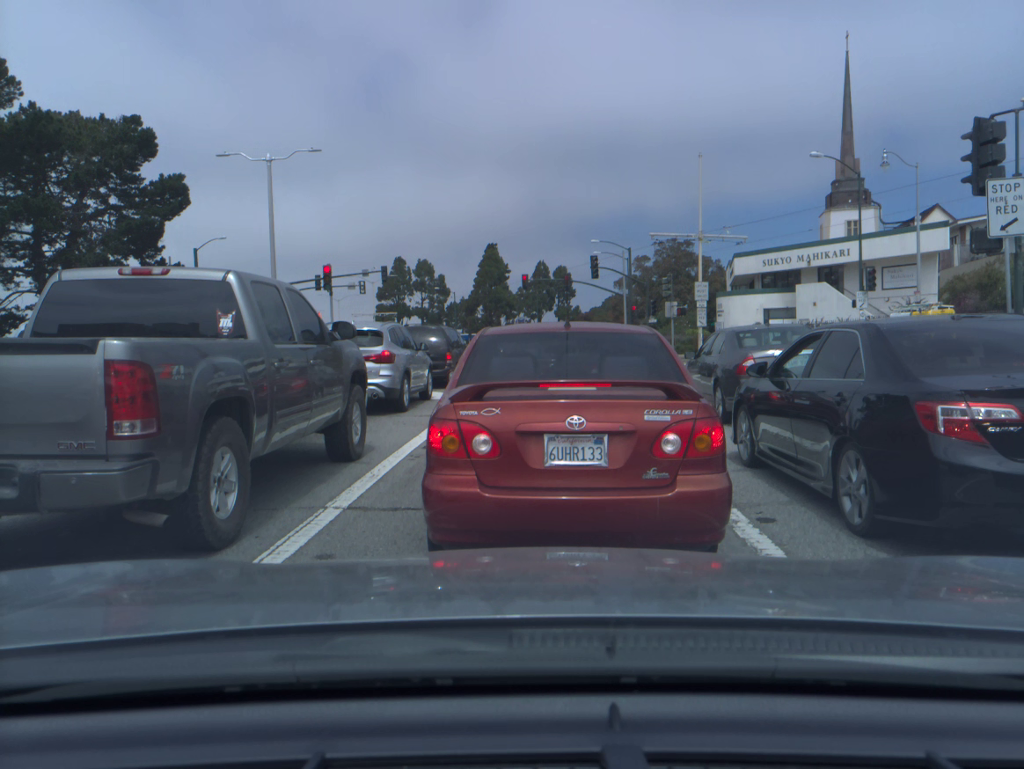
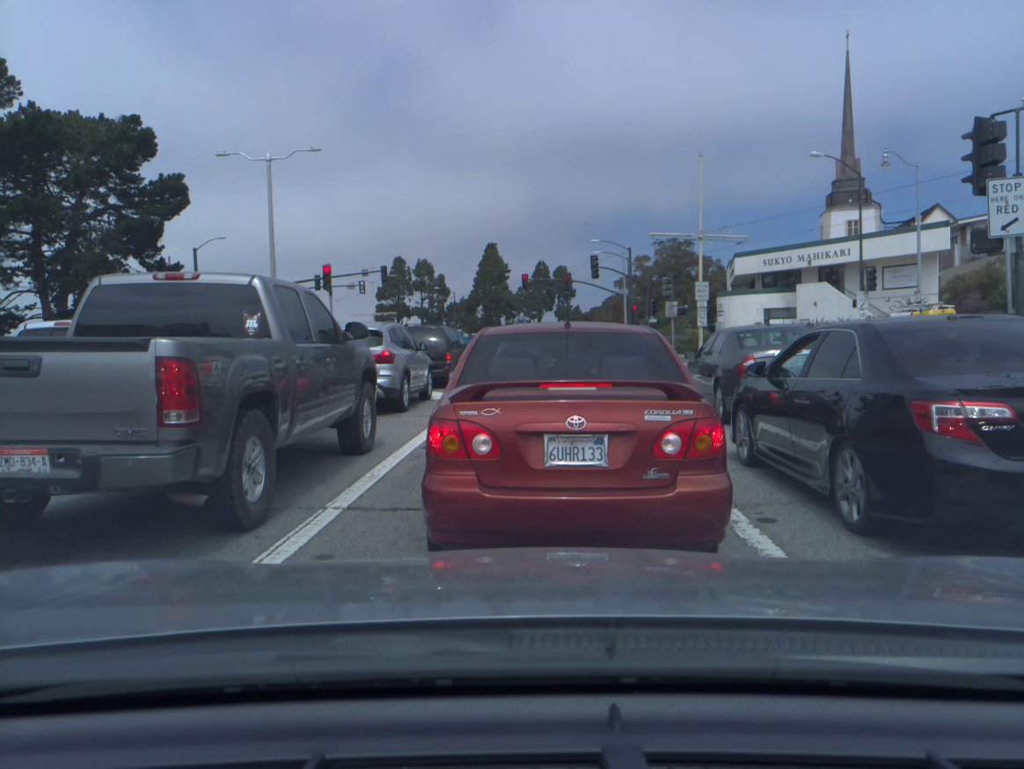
(0.0, 0.0) m; 0°
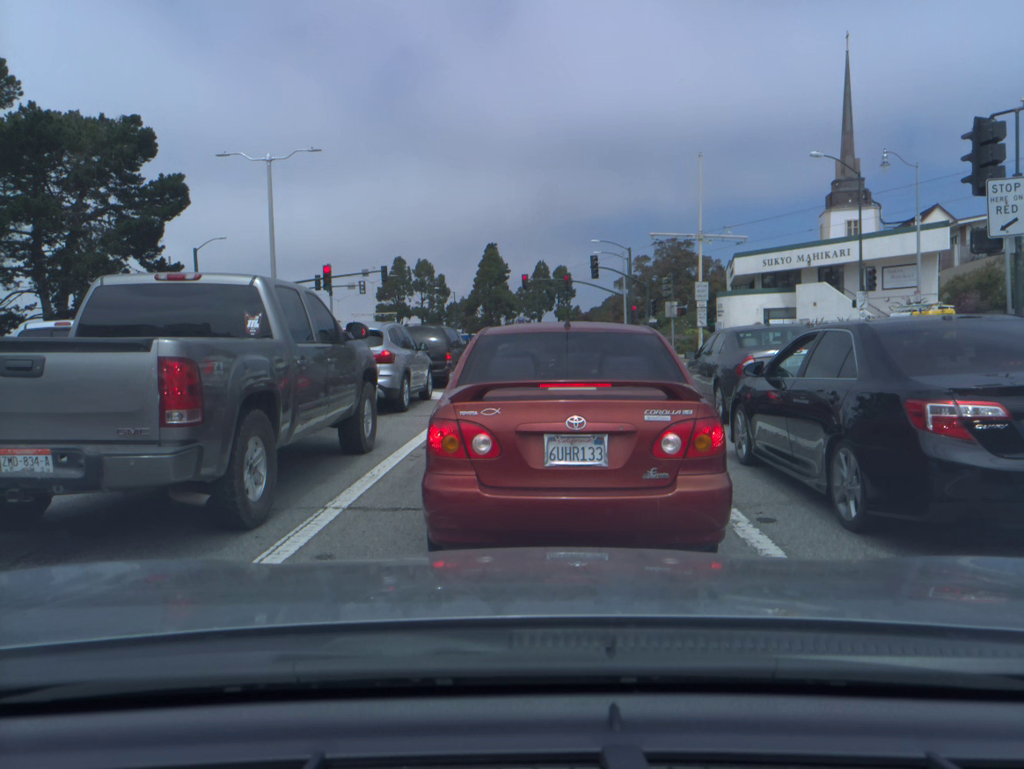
(0.0, 0.0) m; 0°
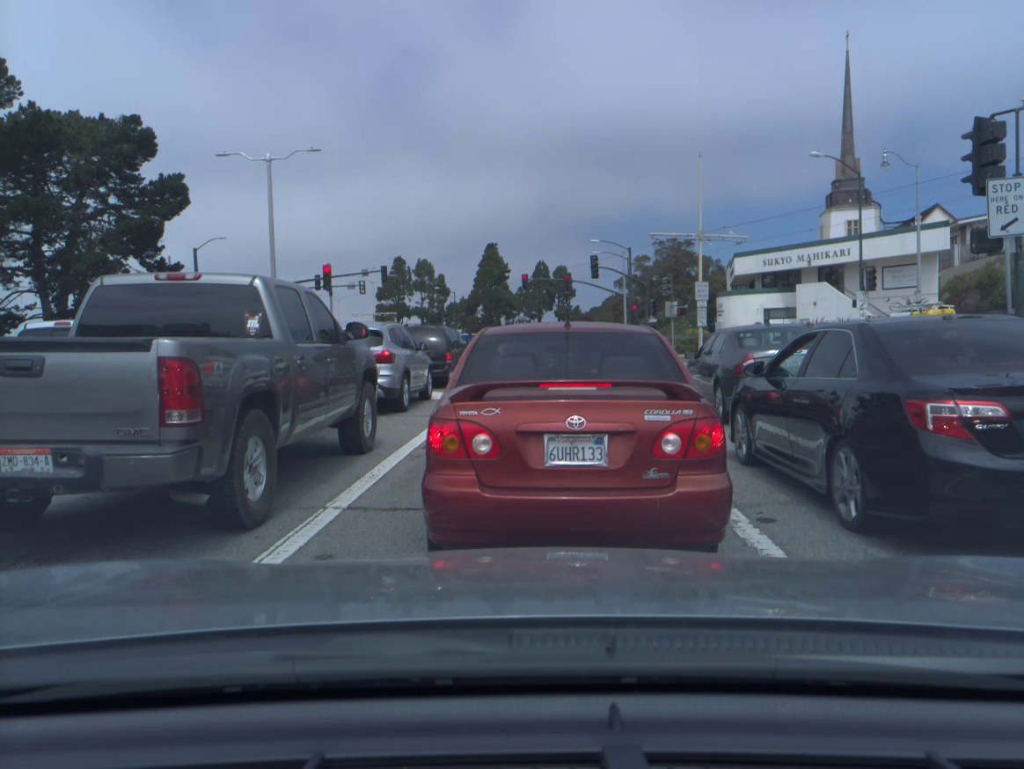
(0.0, 0.0) m; 0°
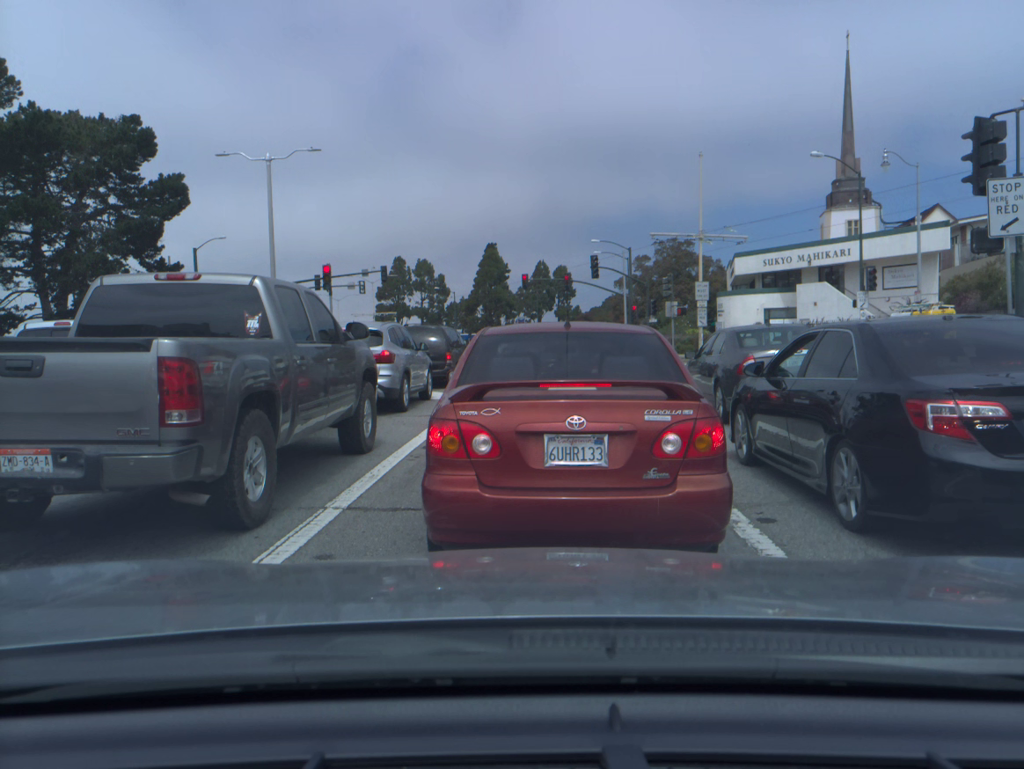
(0.0, 0.0) m; 0°
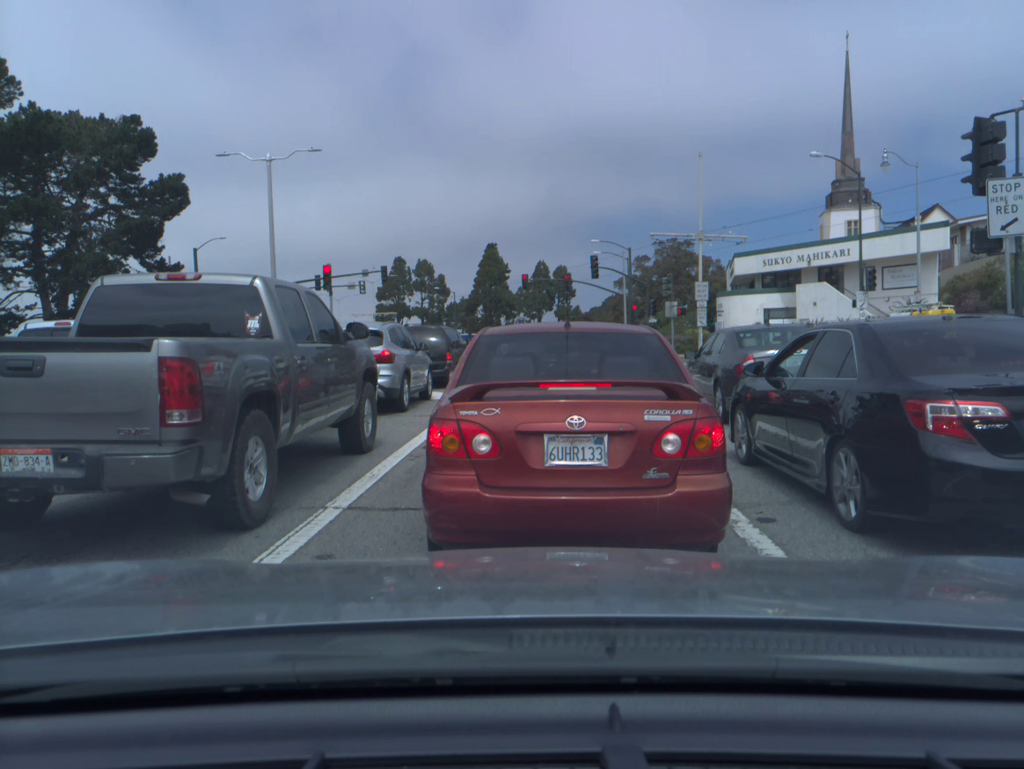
(0.0, 0.0) m; 0°
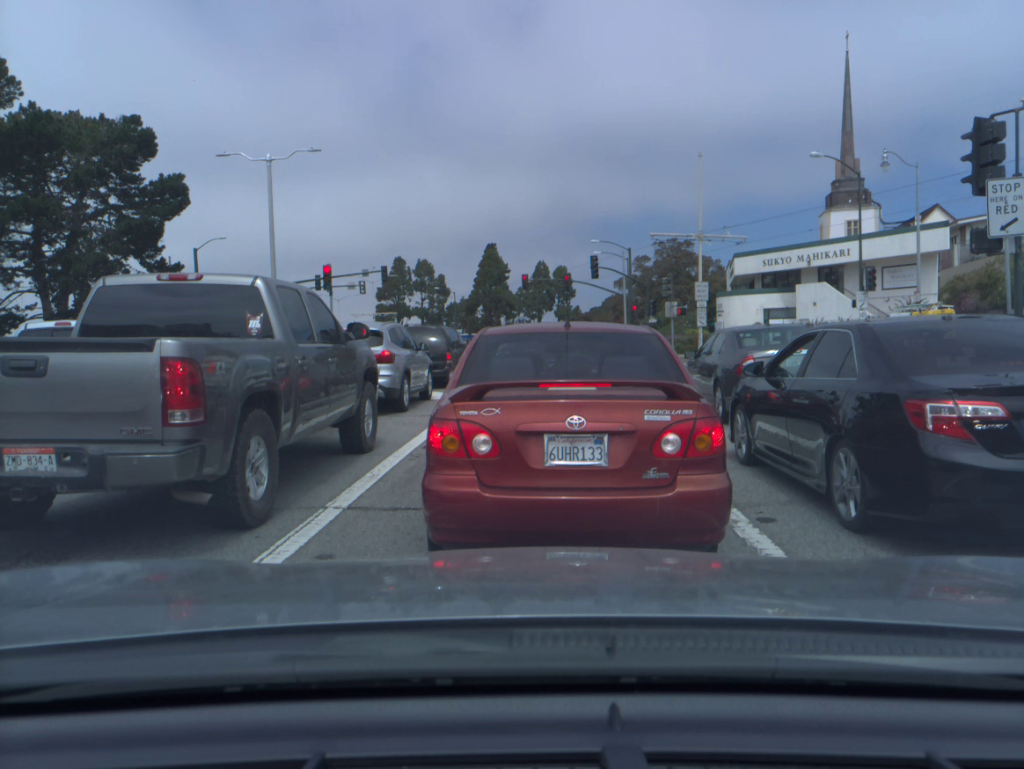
(0.0, 0.0) m; 0°
